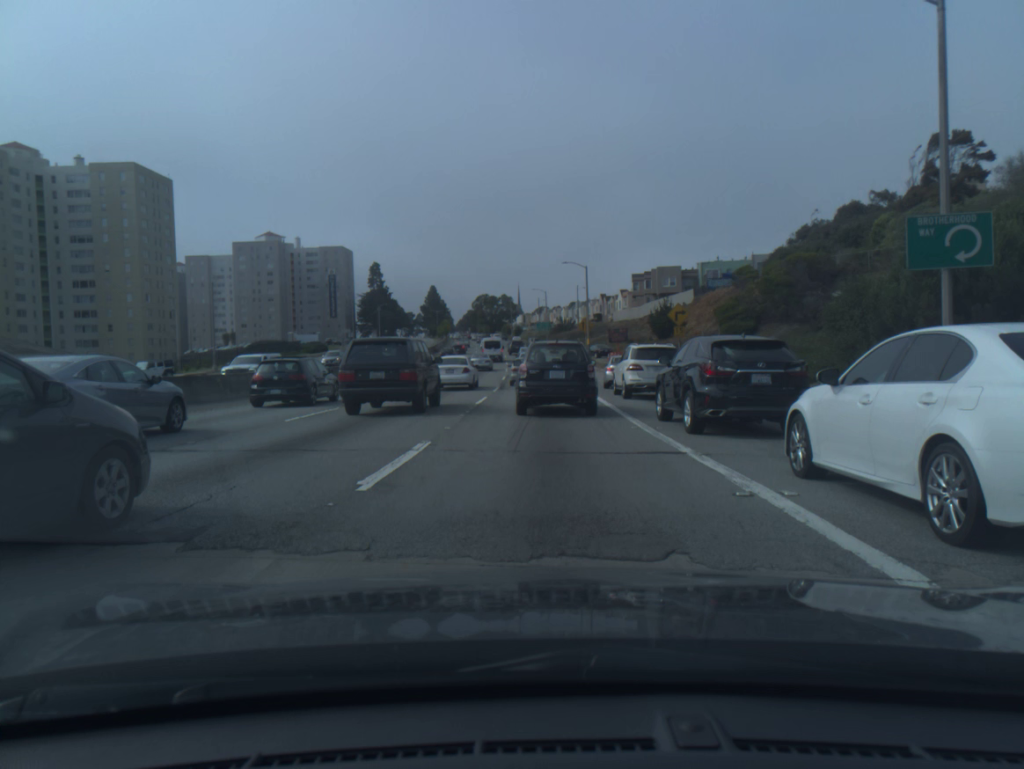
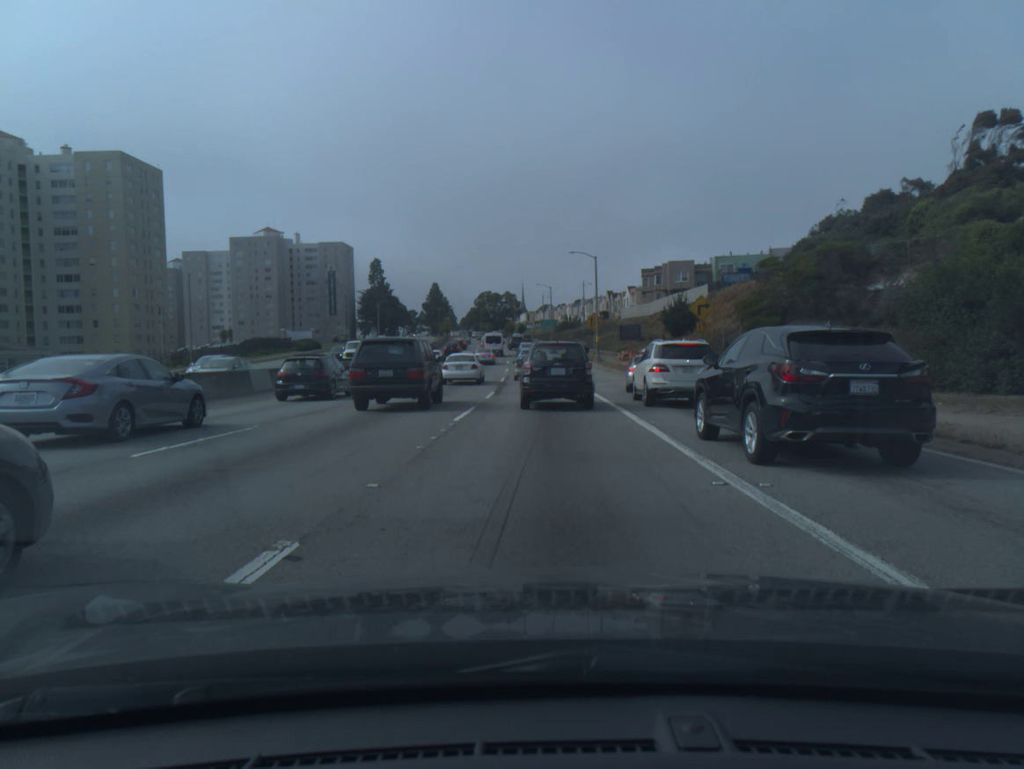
(0.0, +6.4) m; -1°
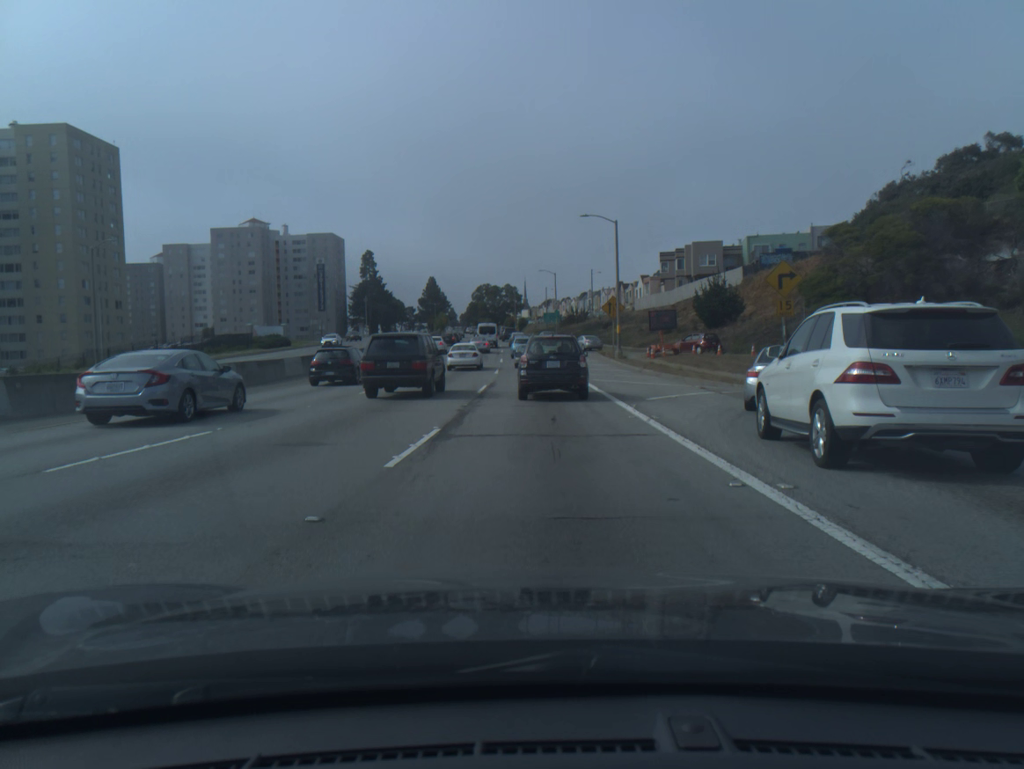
(+0.1, +16.0) m; 0°
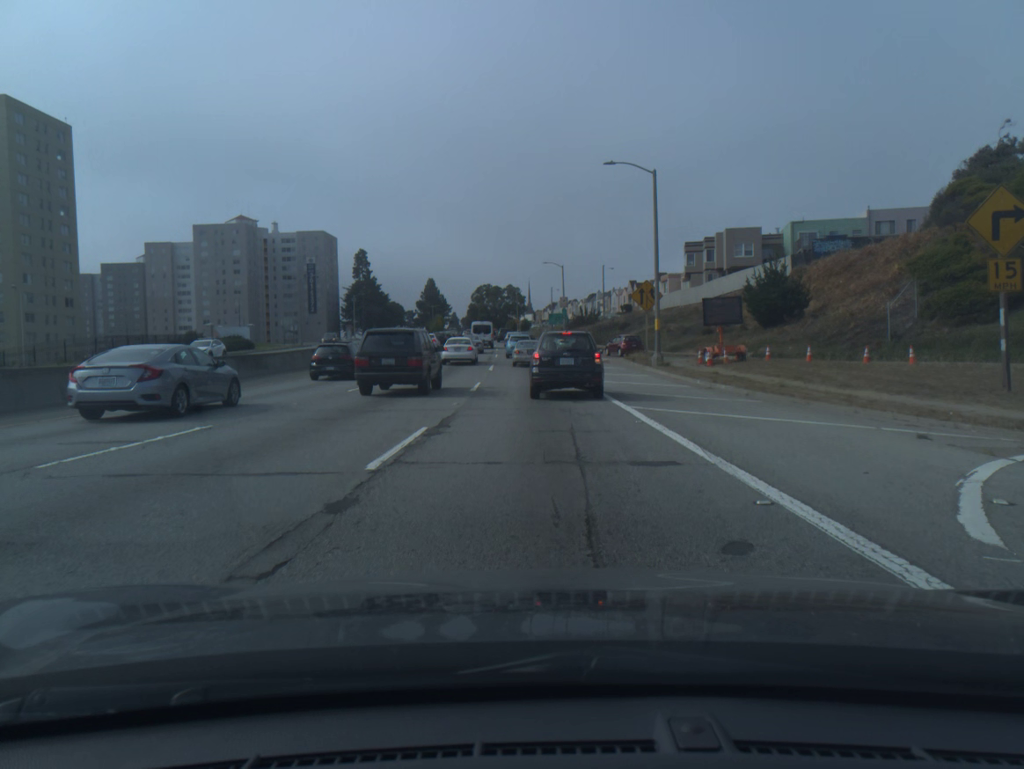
(-0.1, +15.3) m; 0°
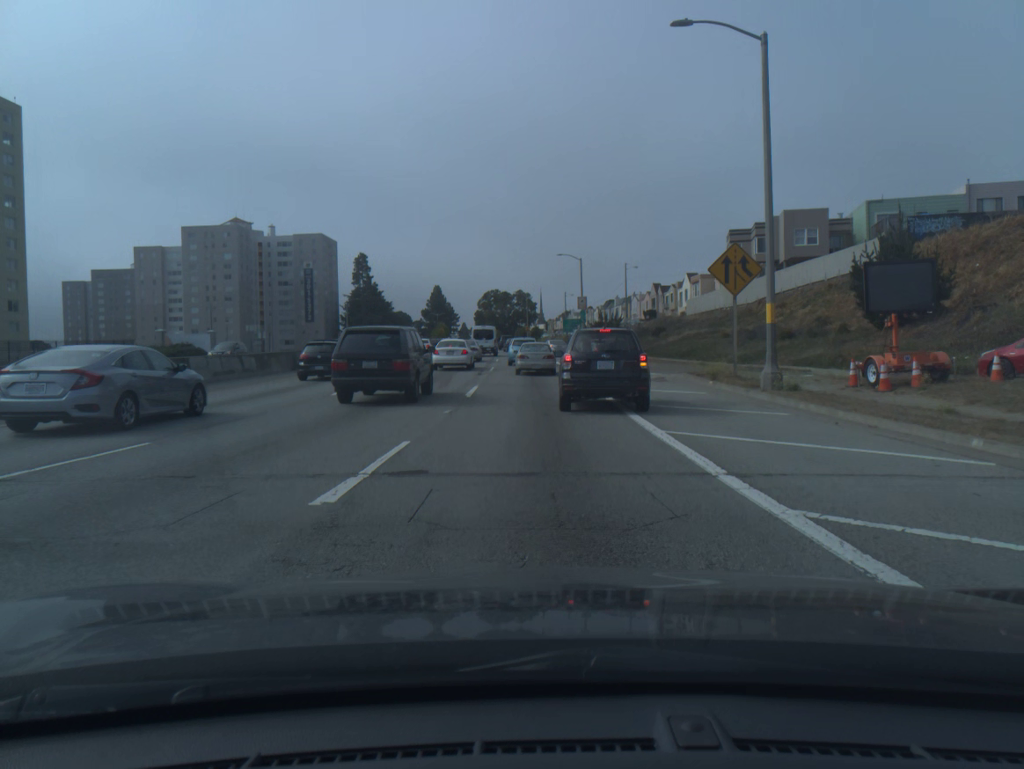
(-0.1, +16.6) m; -1°
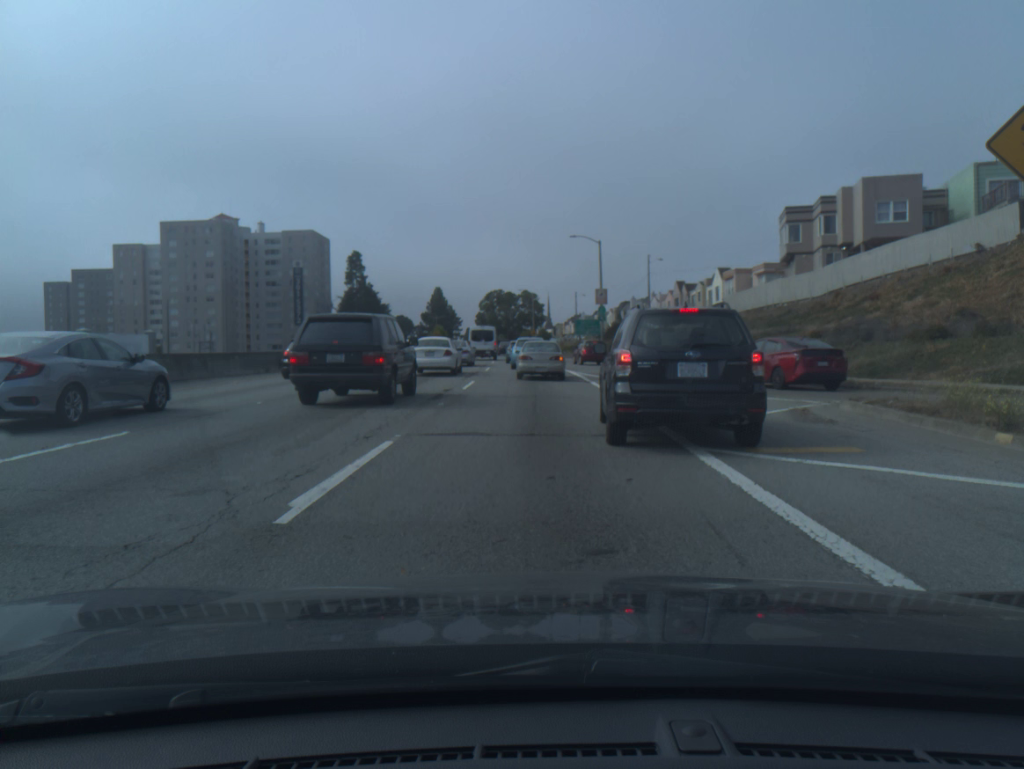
(0.0, +15.0) m; 0°
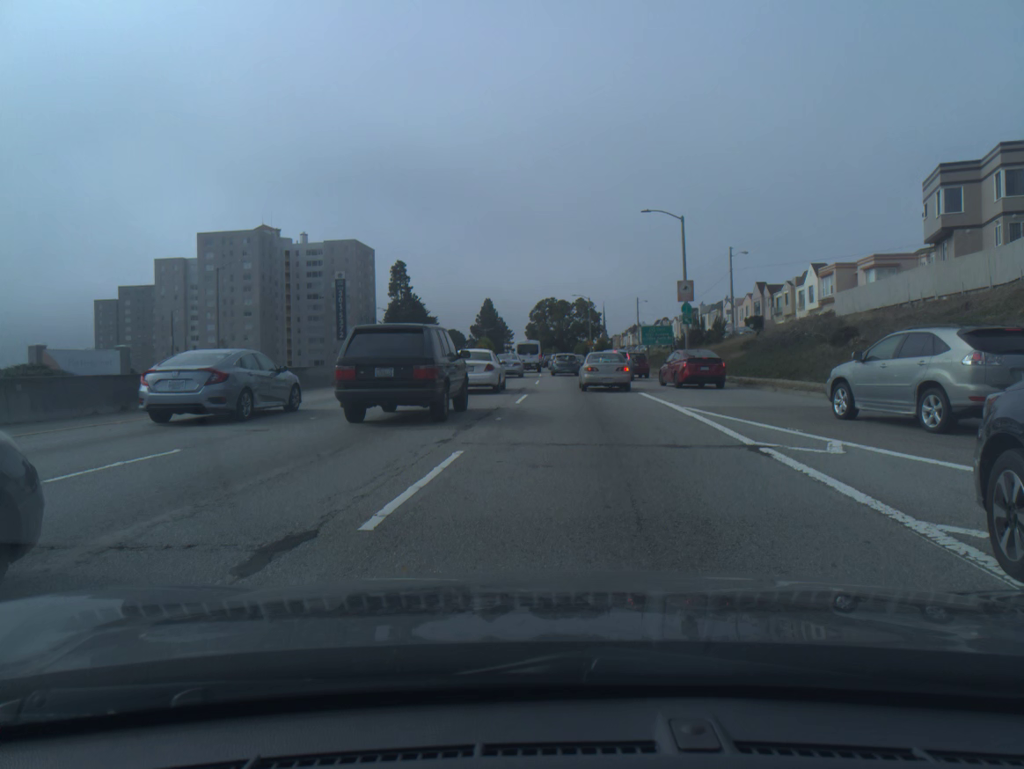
(-0.5, +15.8) m; -4°
